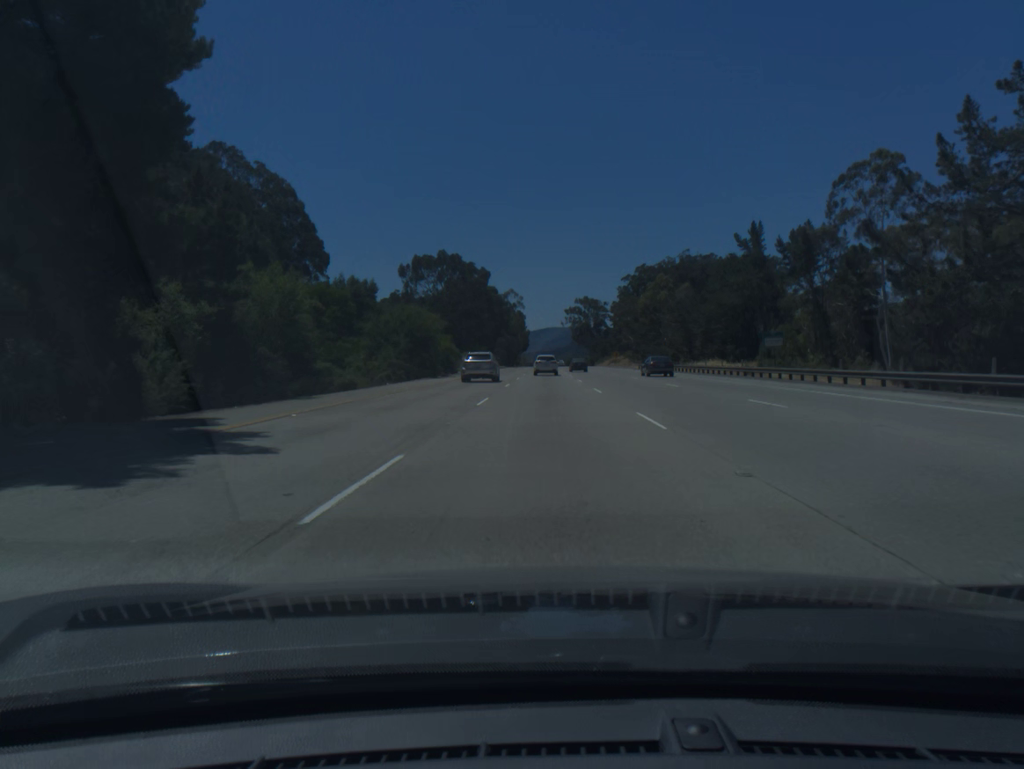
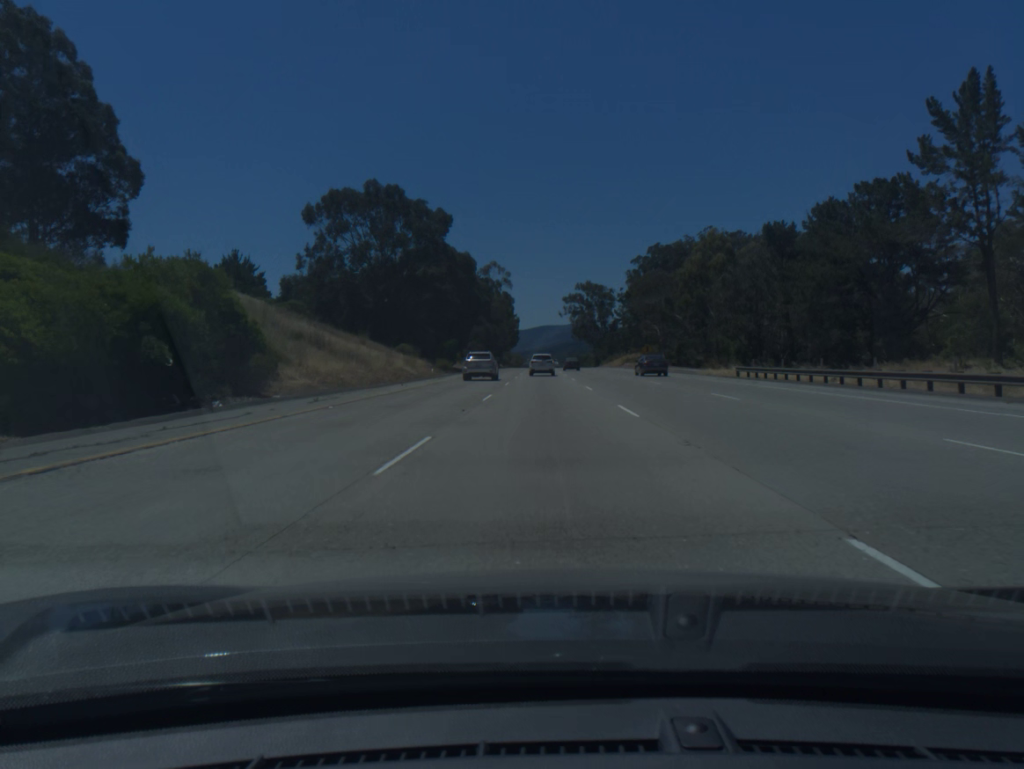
(+0.1, +55.5) m; 0°
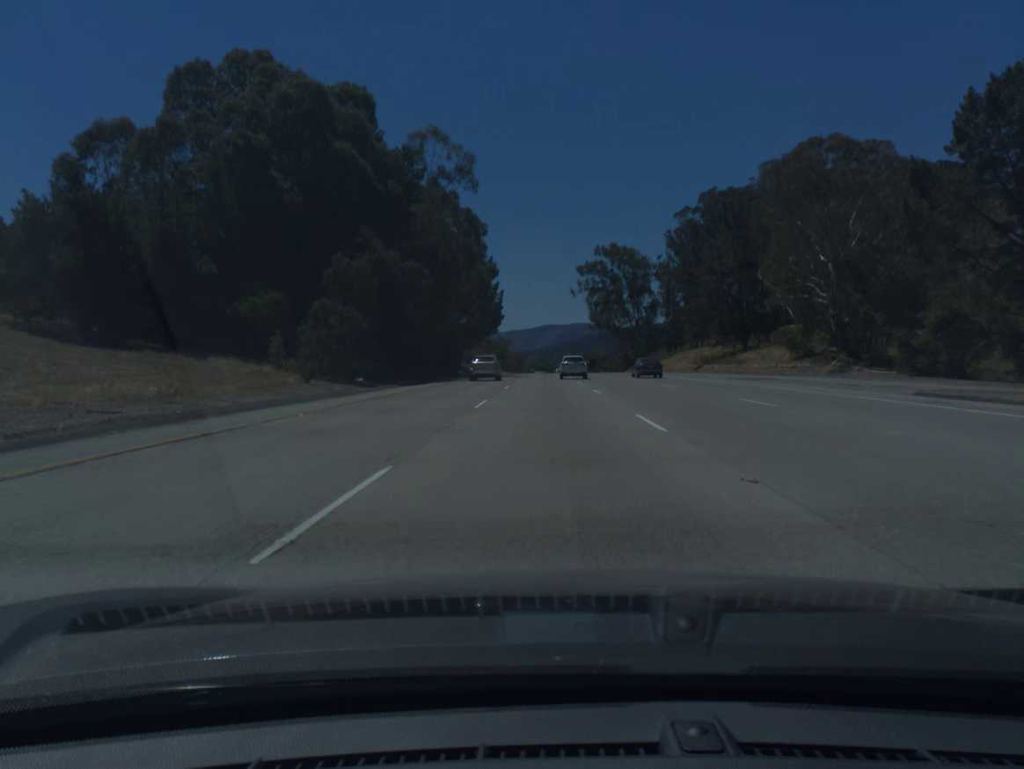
(-0.1, +90.7) m; 0°
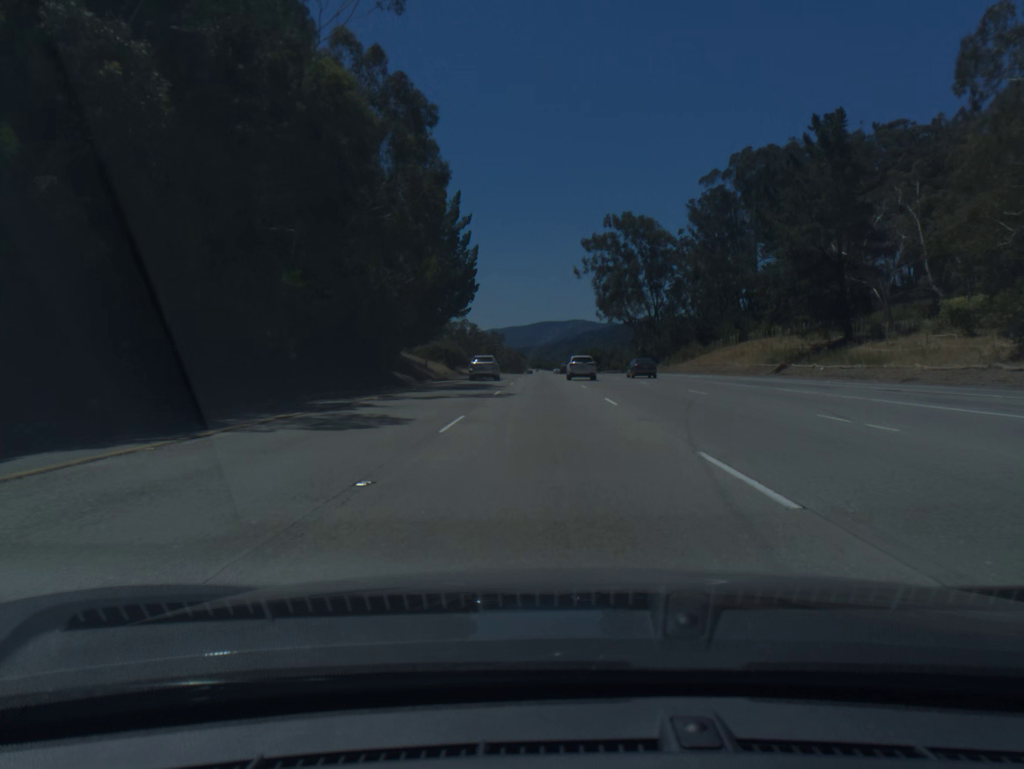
(+0.1, +35.8) m; 0°
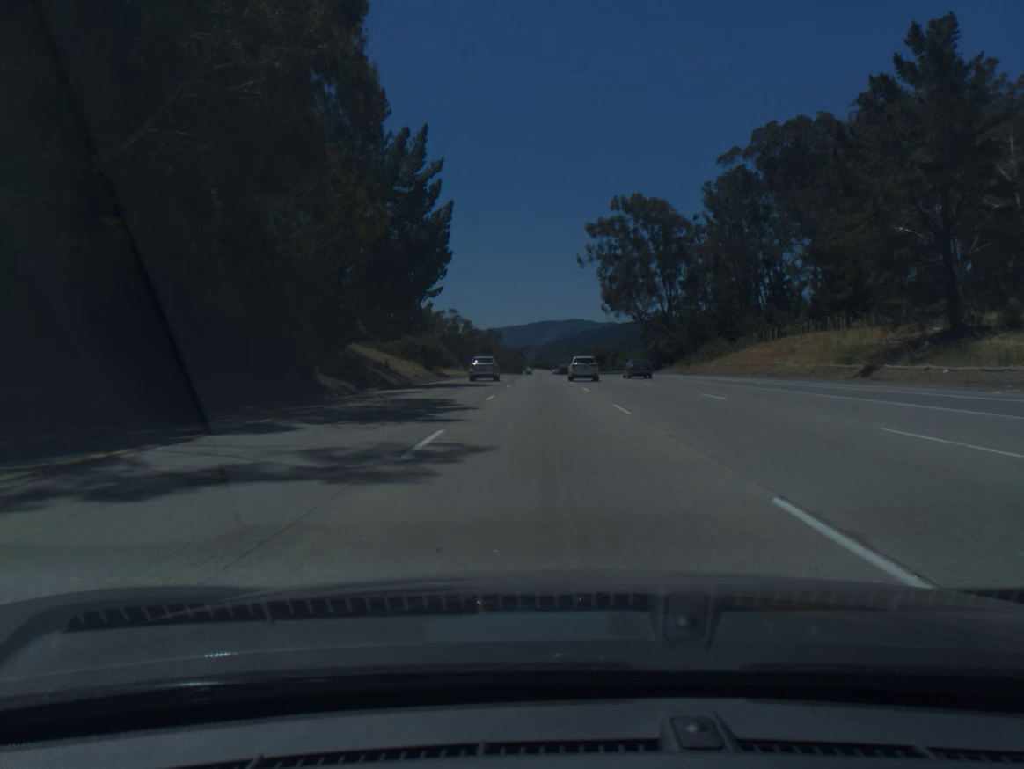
(0.0, +17.9) m; 0°
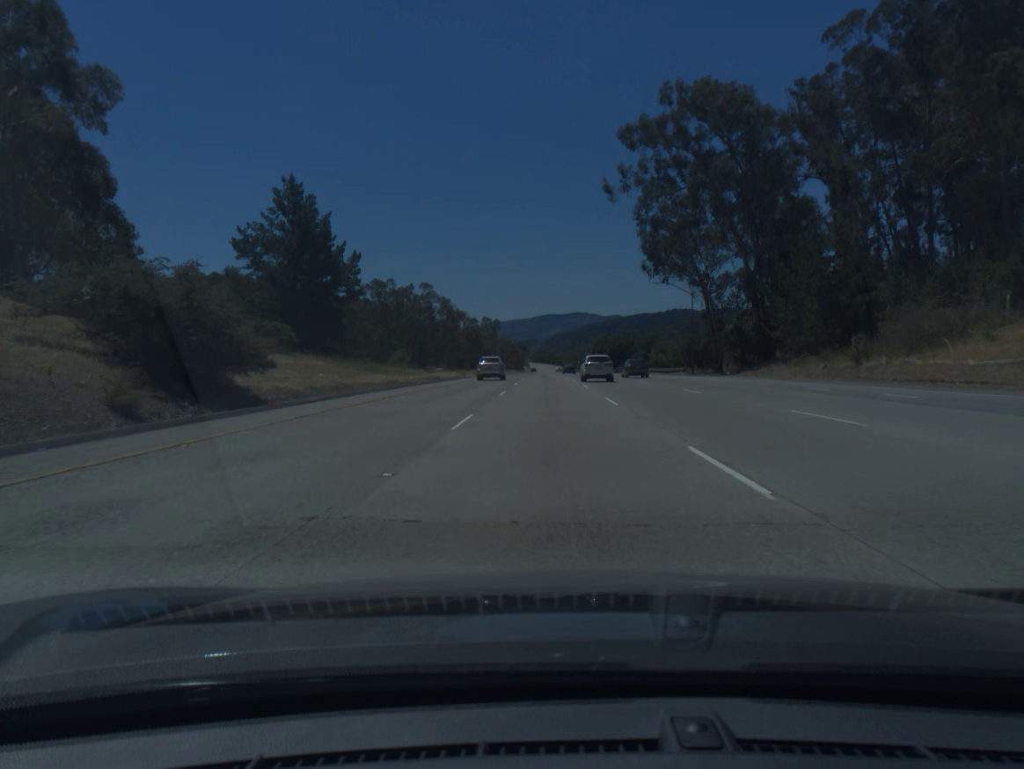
(-0.1, +54.2) m; 0°
